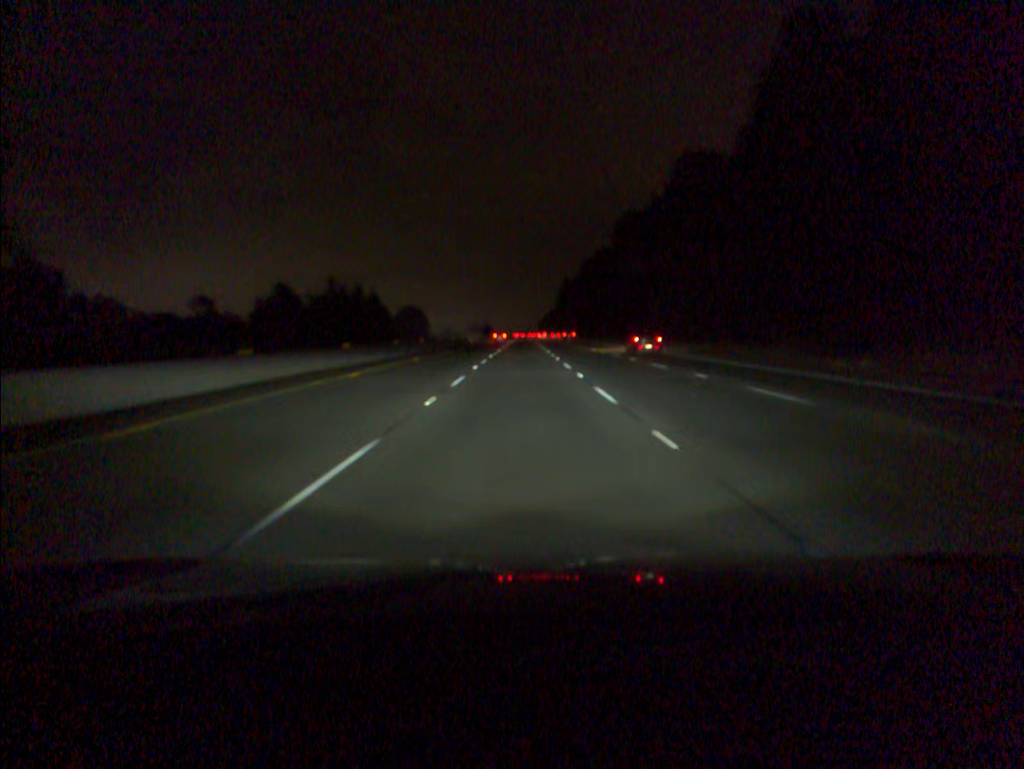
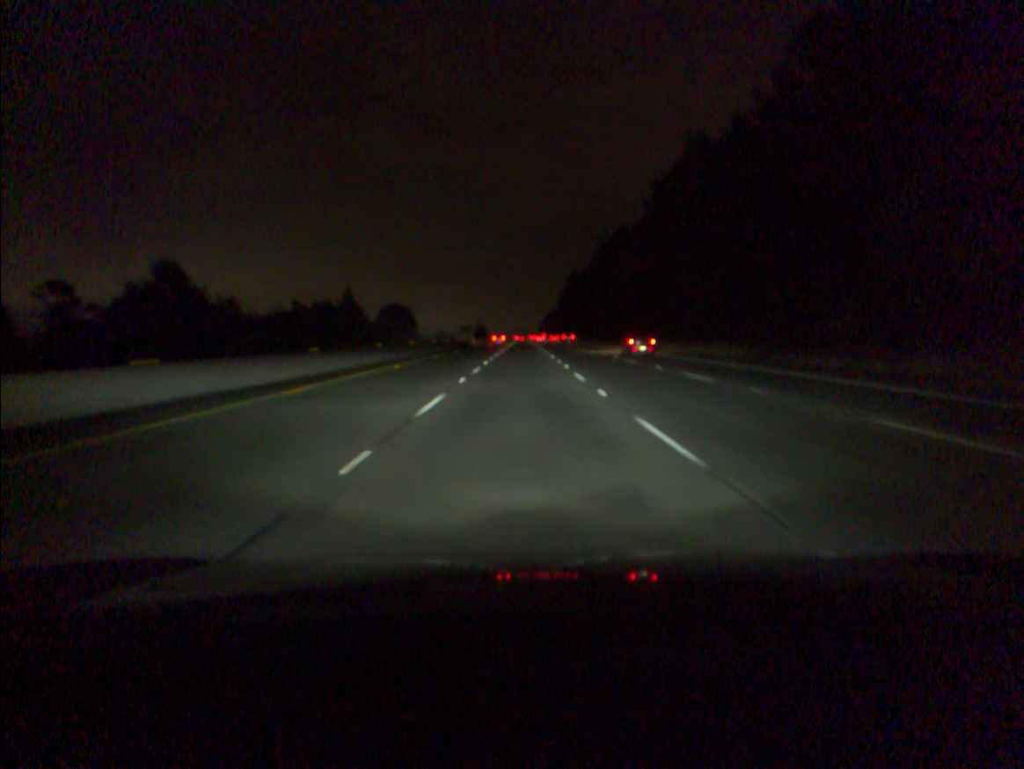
(0.0, +50.6) m; 0°
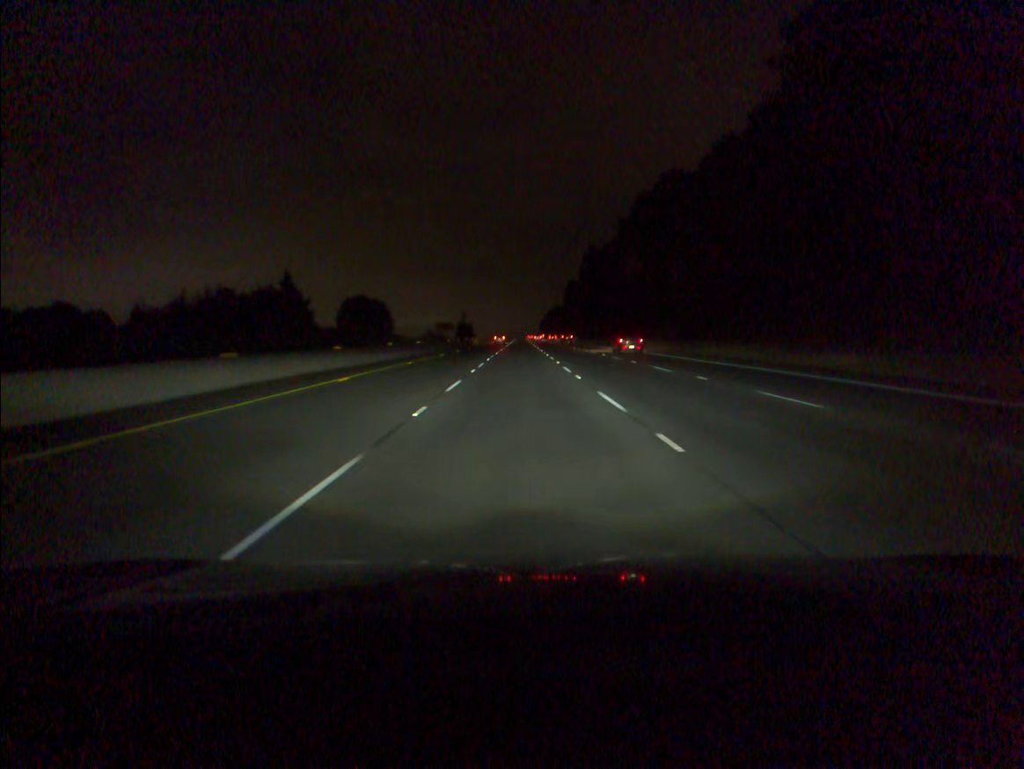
(+0.1, +67.4) m; 0°
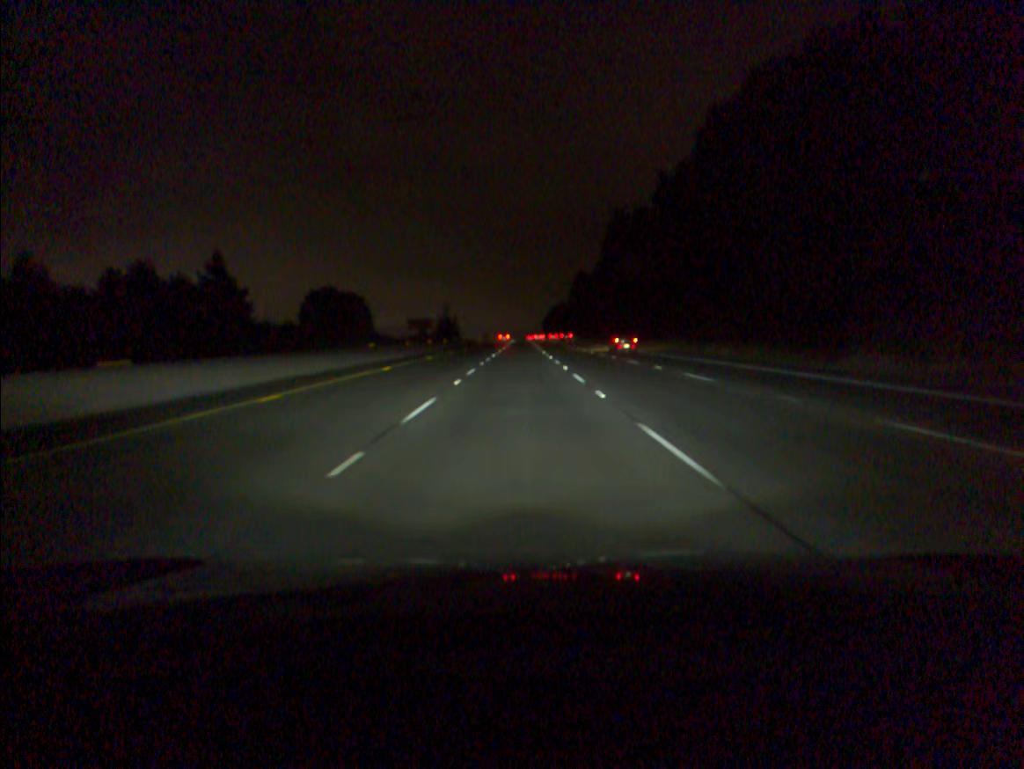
(0.0, +50.6) m; 0°
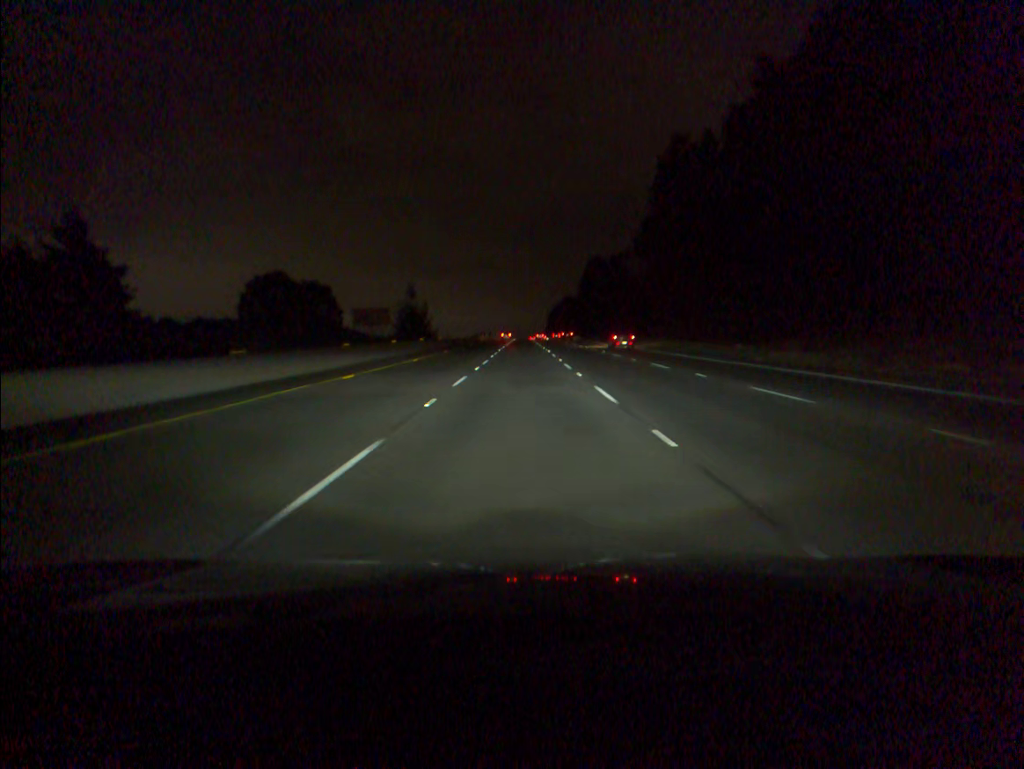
(-0.1, +50.7) m; 0°
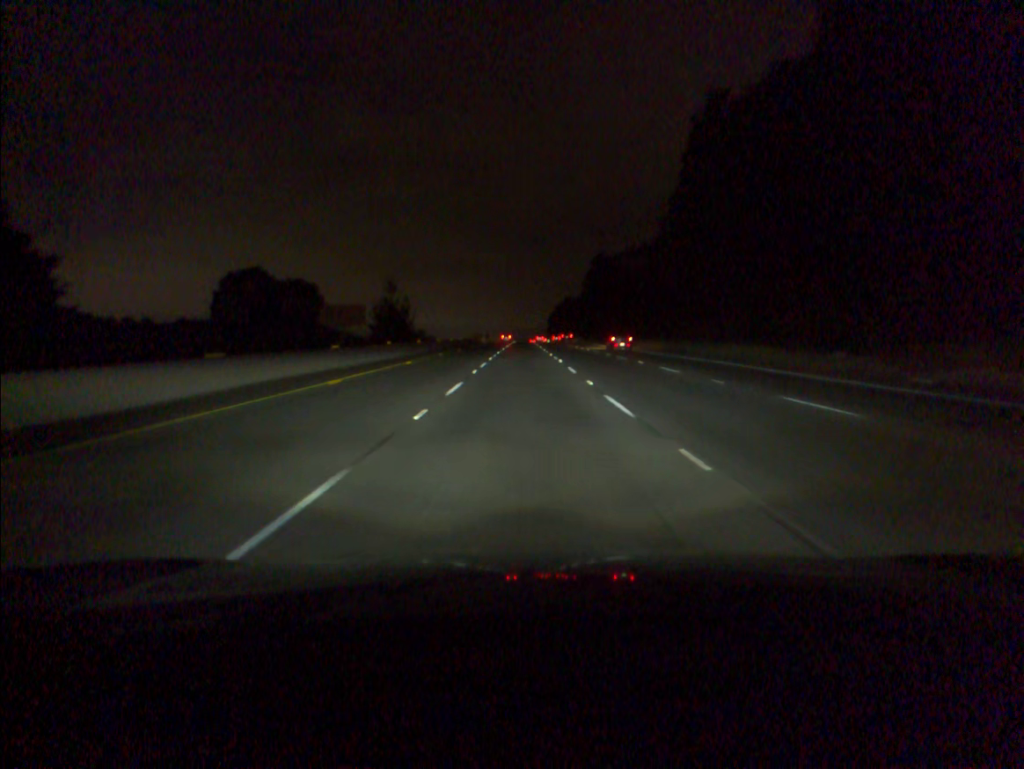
(0.0, +16.9) m; 0°
